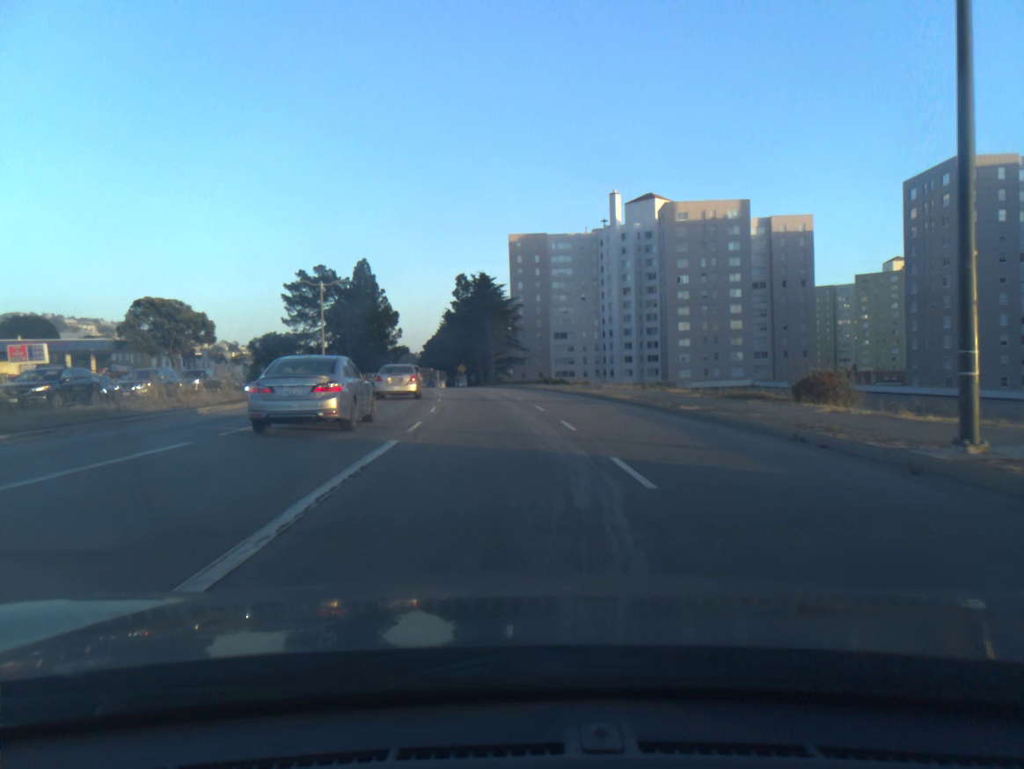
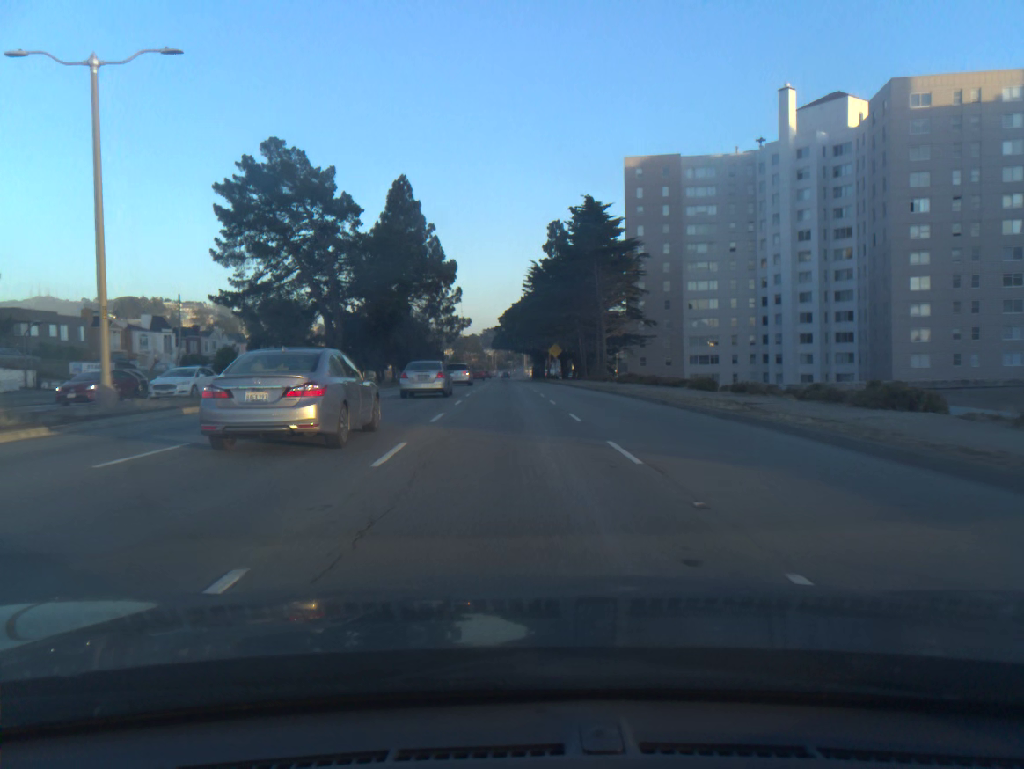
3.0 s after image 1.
(-3.9, +49.3) m; -7°
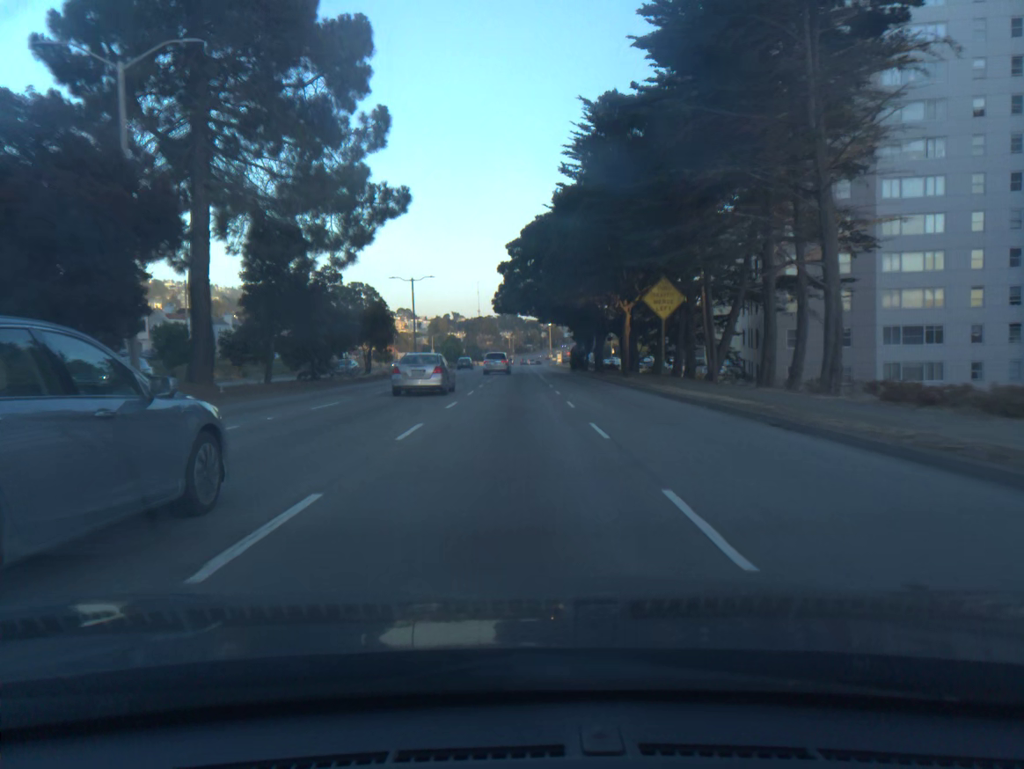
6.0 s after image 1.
(-0.8, +57.0) m; -1°
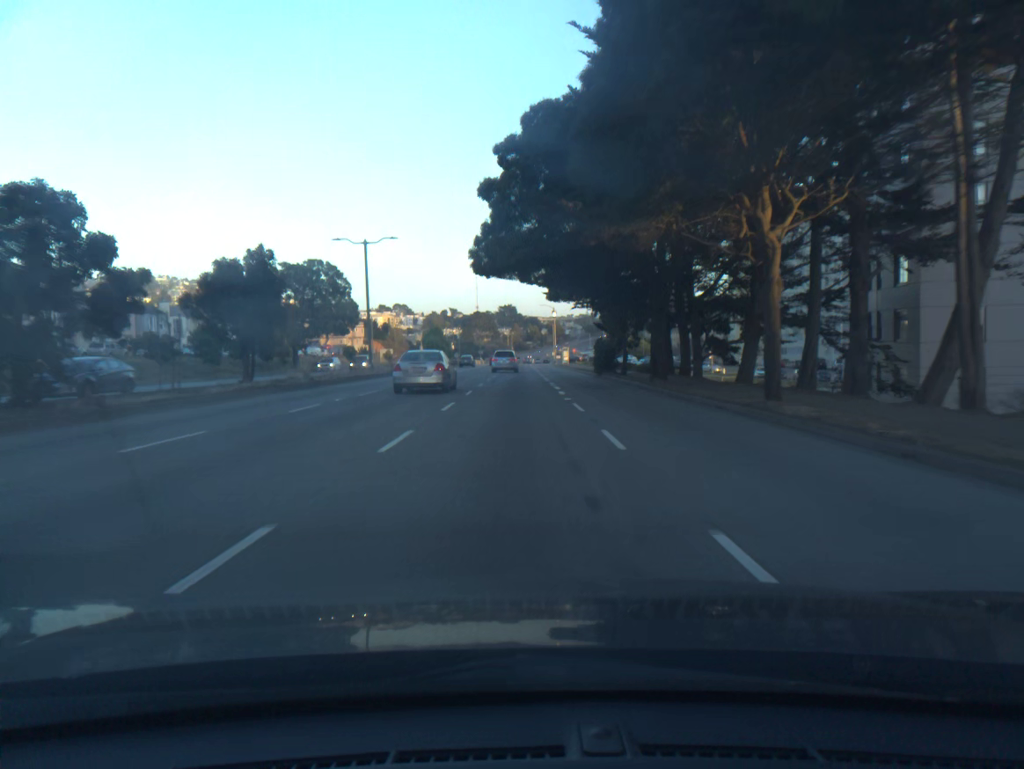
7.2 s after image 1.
(0.0, +23.9) m; 0°
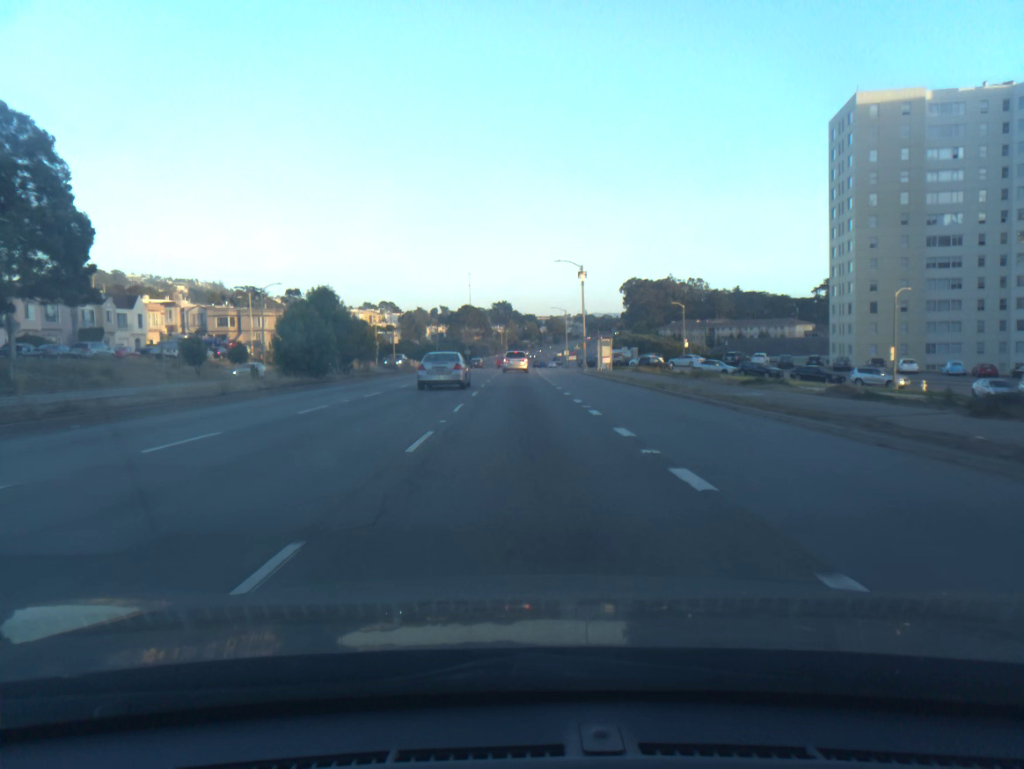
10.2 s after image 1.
(-0.2, +59.6) m; 0°
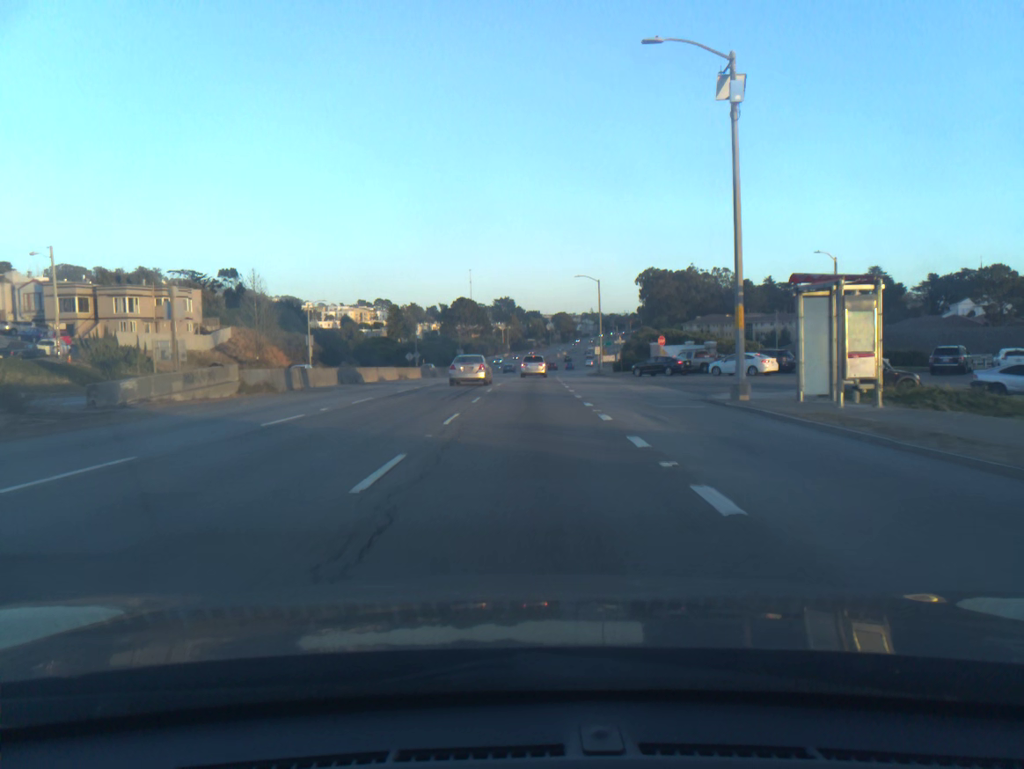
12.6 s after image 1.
(-0.1, +47.5) m; 0°
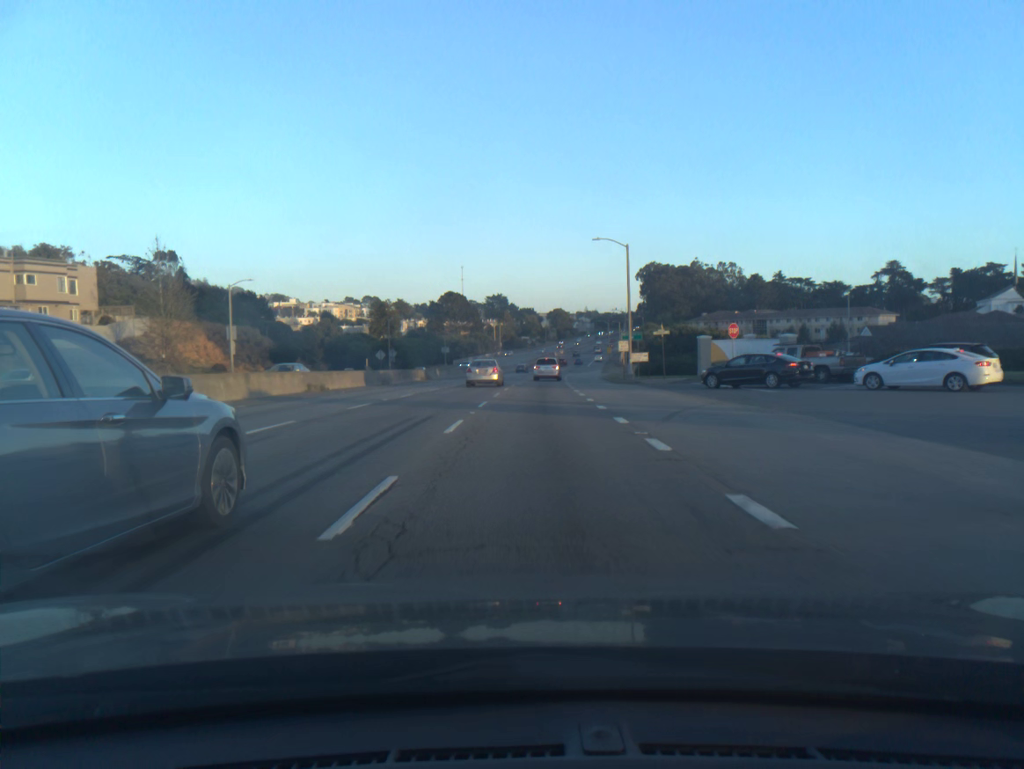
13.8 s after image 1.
(+0.1, +23.7) m; 0°
